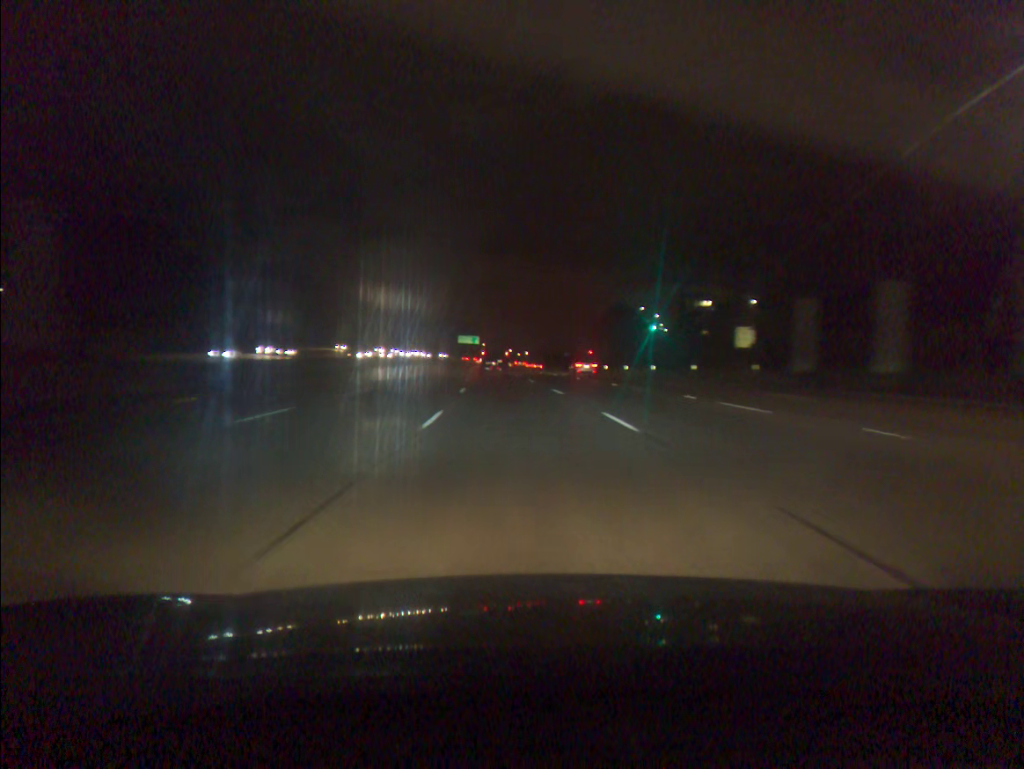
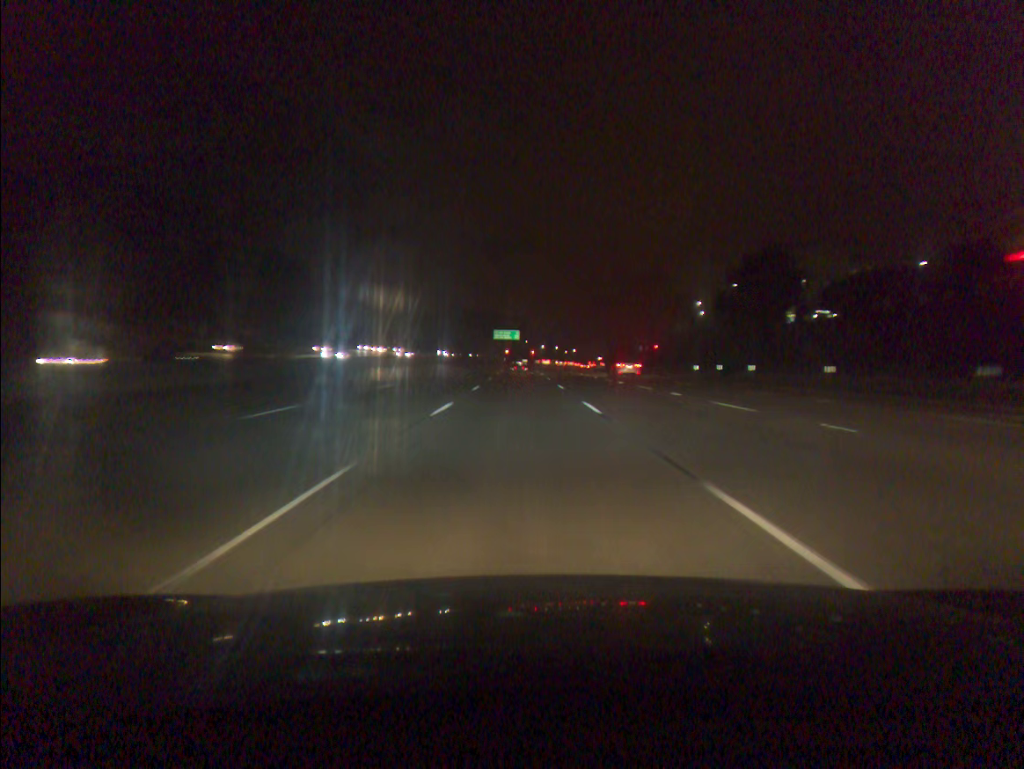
(-1.5, +53.0) m; -3°
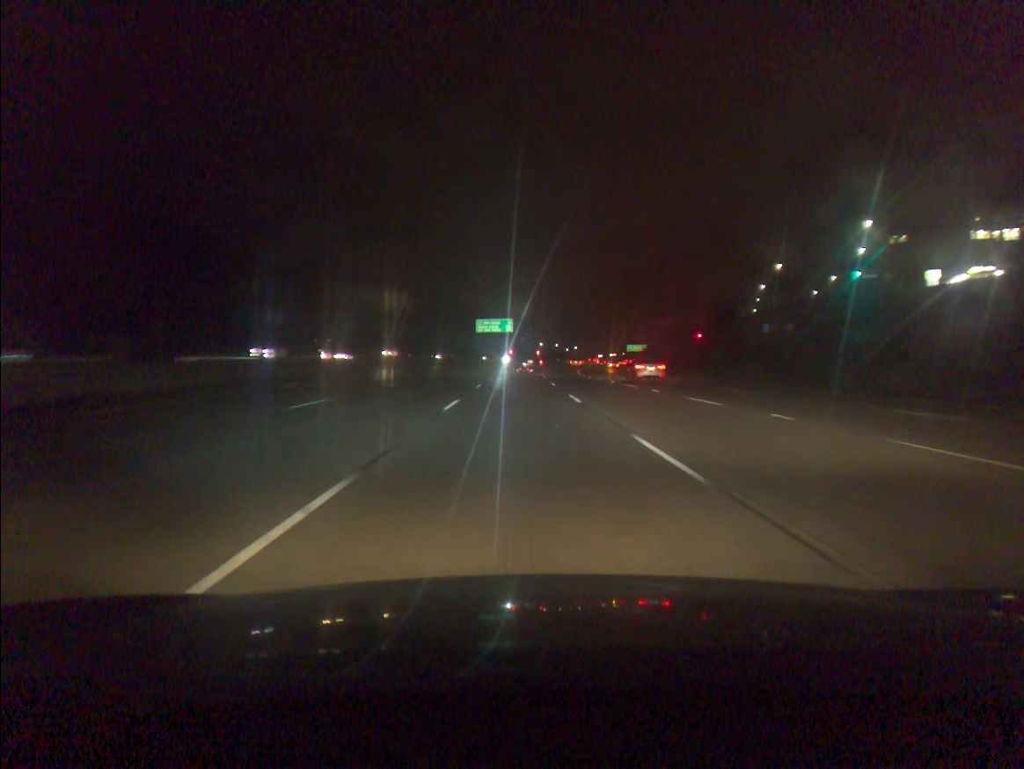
(0.0, +68.4) m; 0°
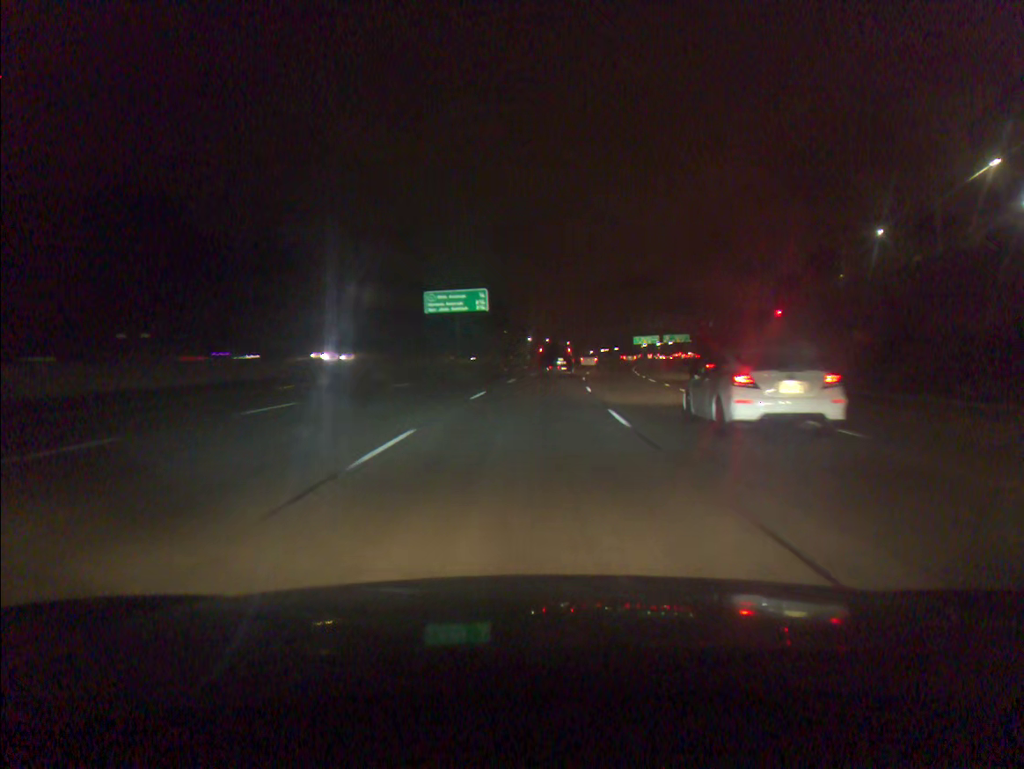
(+0.3, +66.3) m; +1°
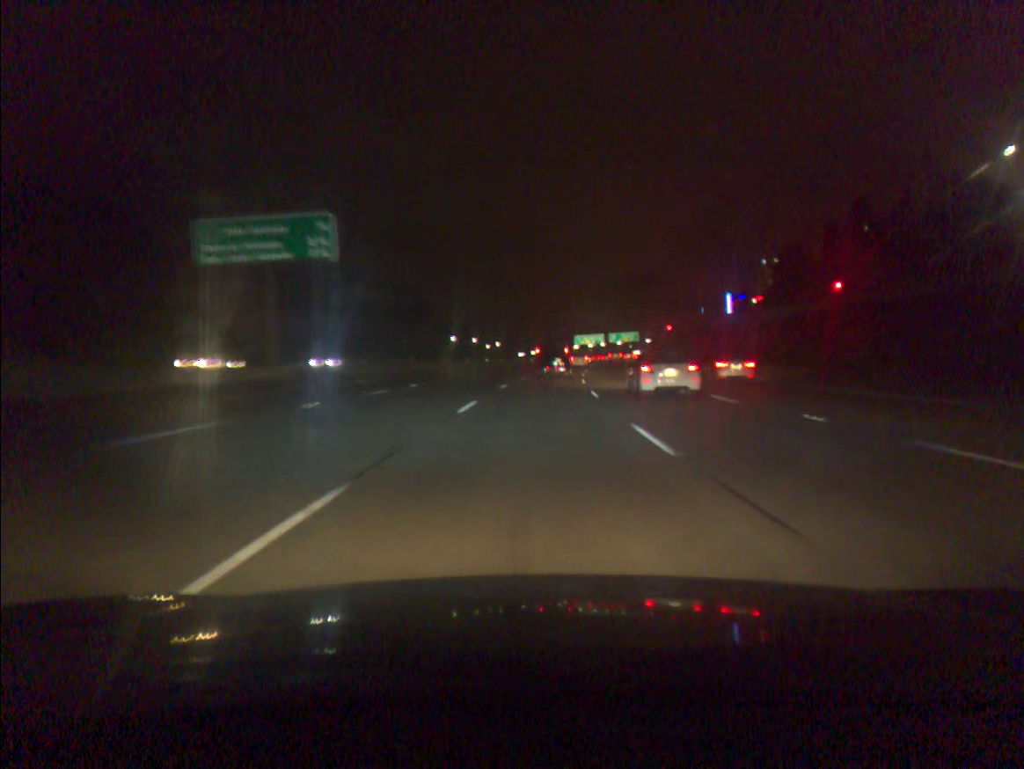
(+2.1, +48.3) m; +5°
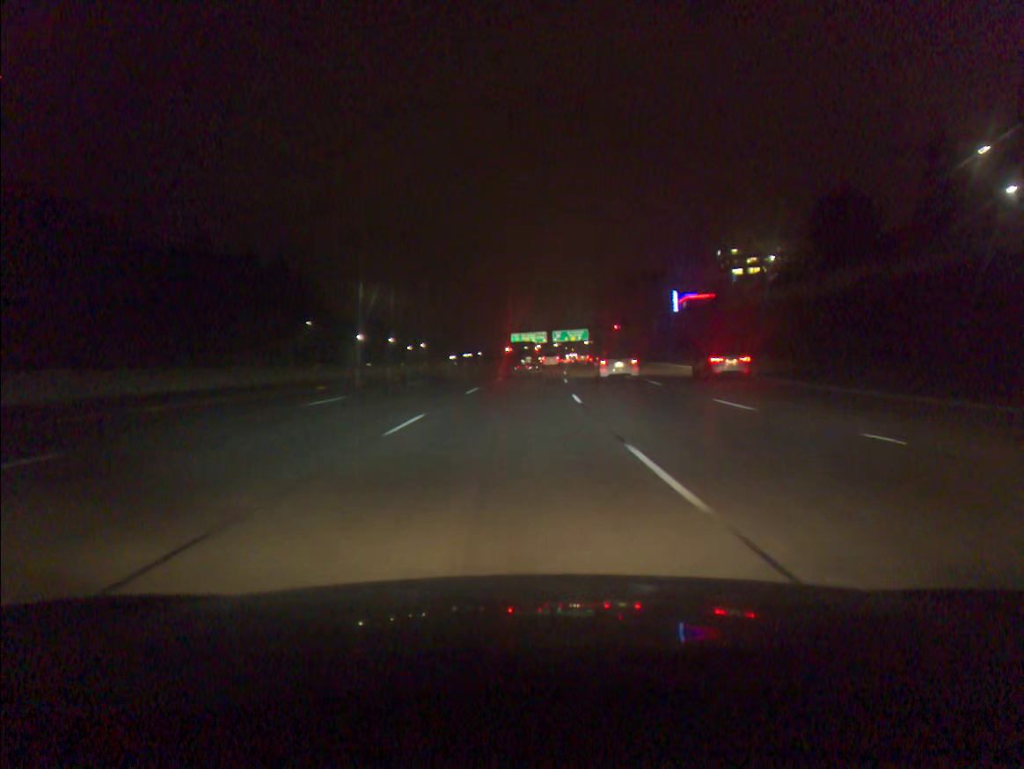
(+2.2, +47.3) m; +5°
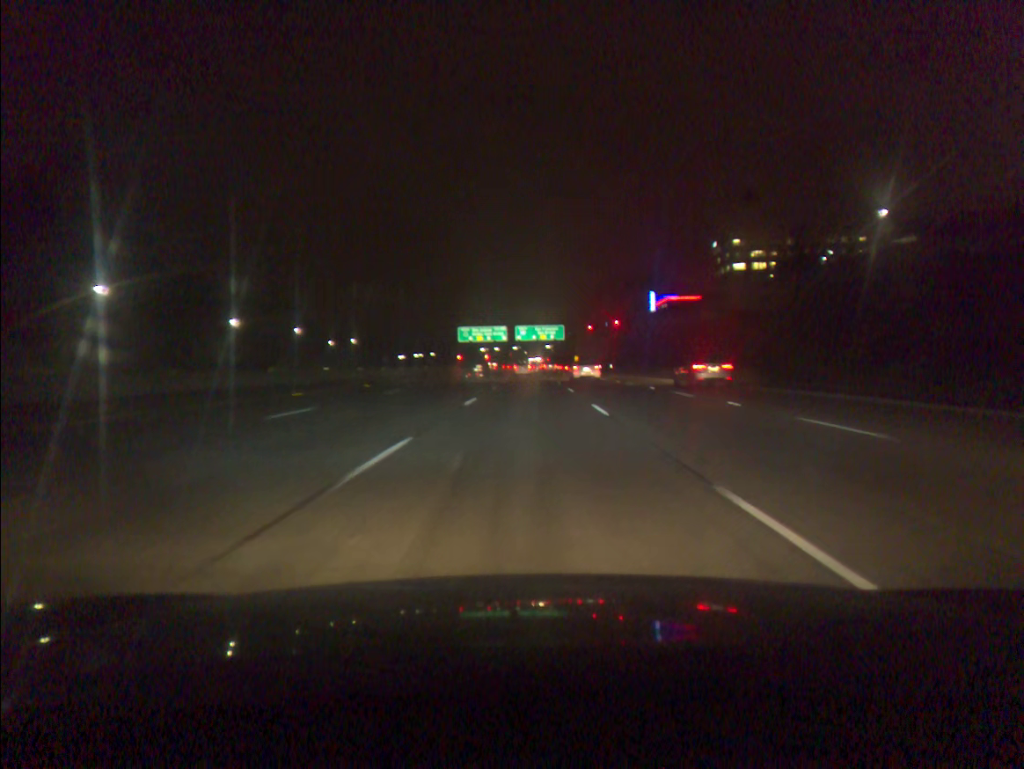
(+1.7, +61.8) m; +3°
